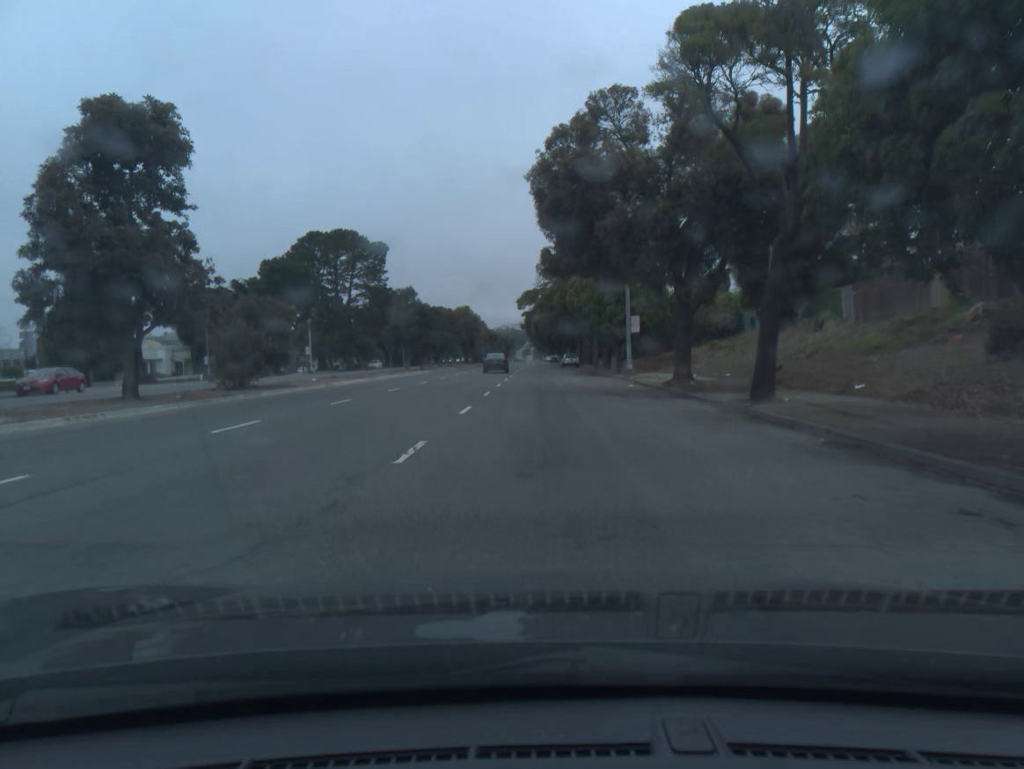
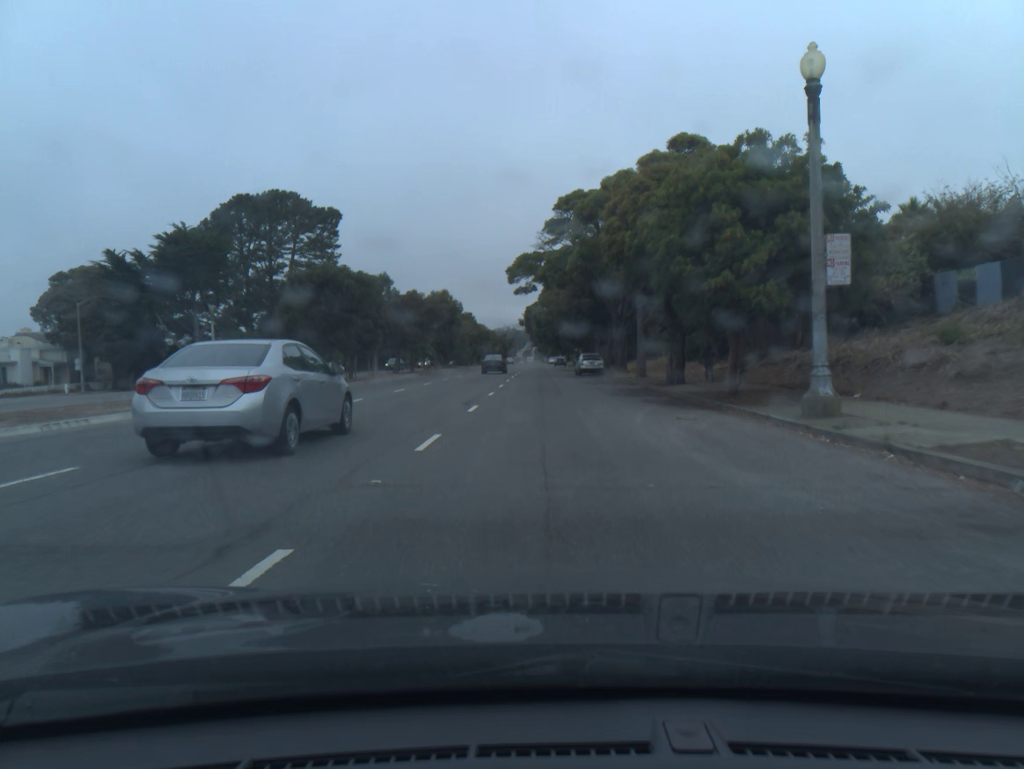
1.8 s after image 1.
(+0.1, +28.1) m; 0°
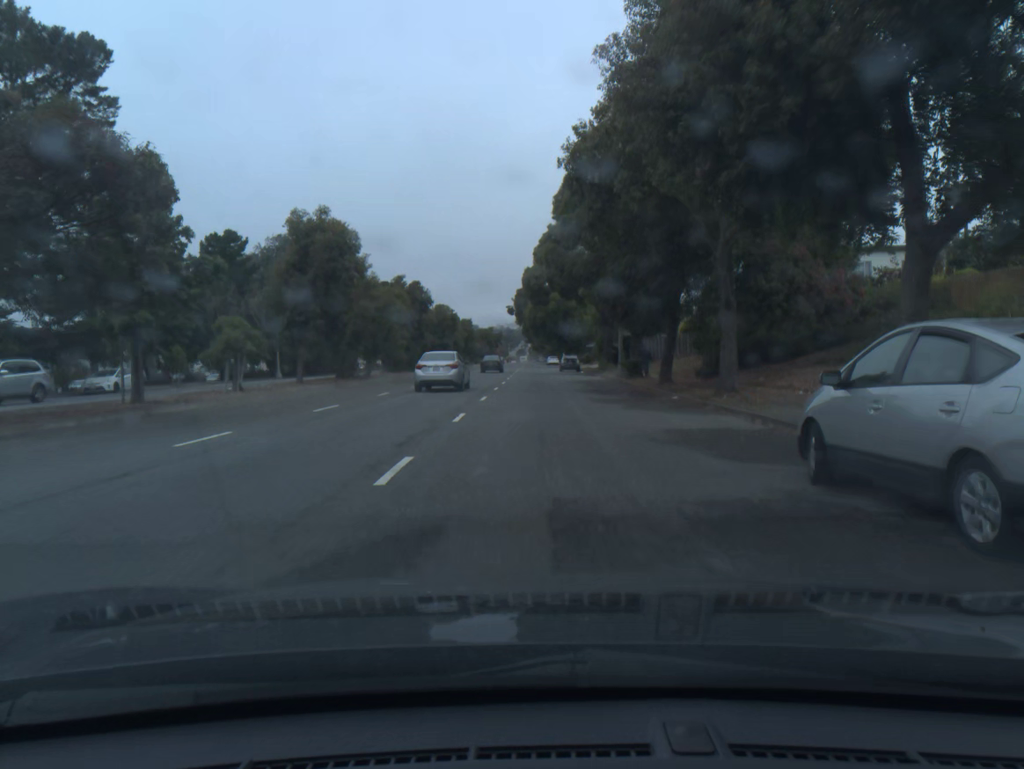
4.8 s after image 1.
(0.0, +47.3) m; 0°
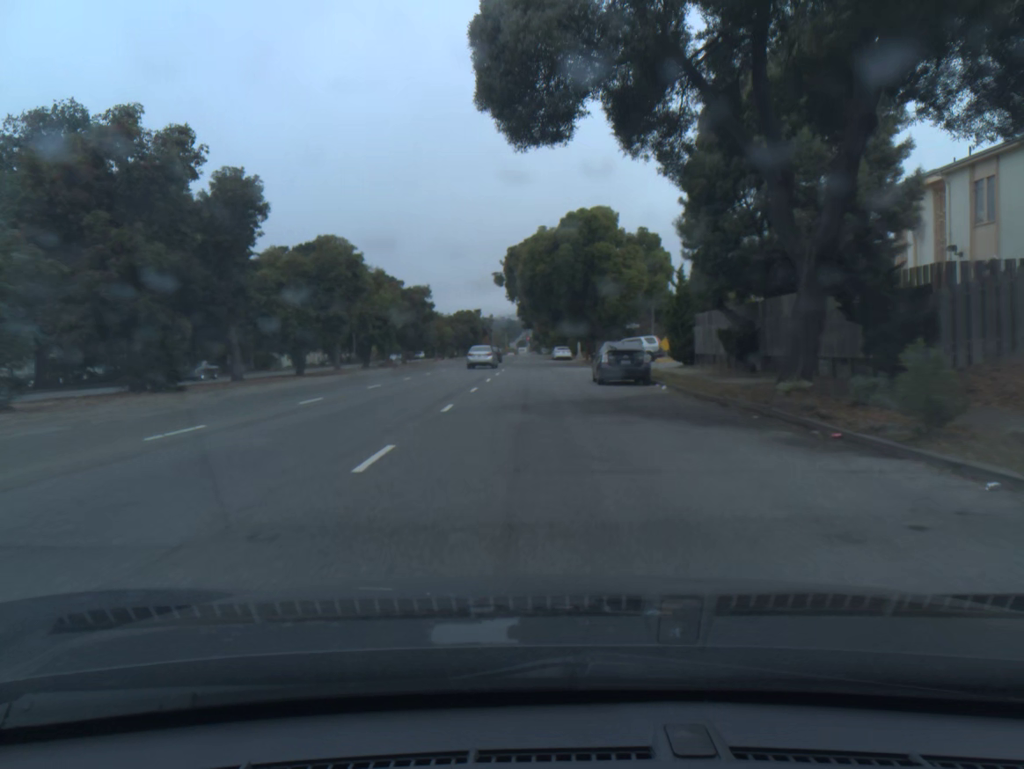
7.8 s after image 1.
(+0.1, +43.9) m; 0°
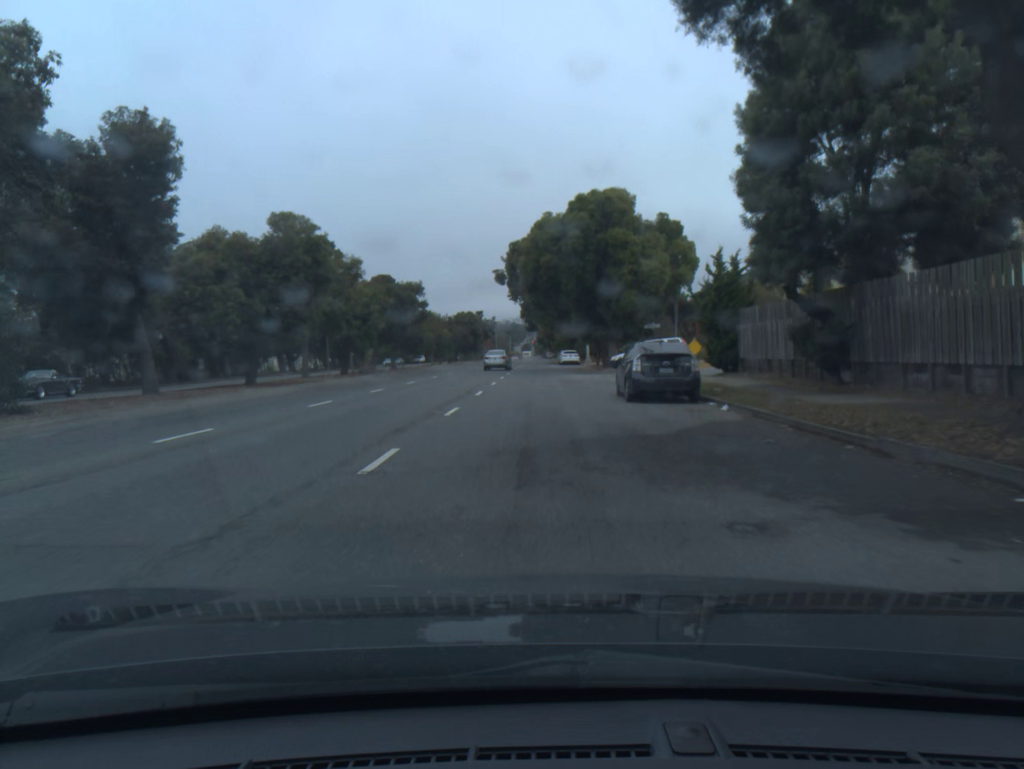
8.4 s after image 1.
(0.0, +7.4) m; 0°
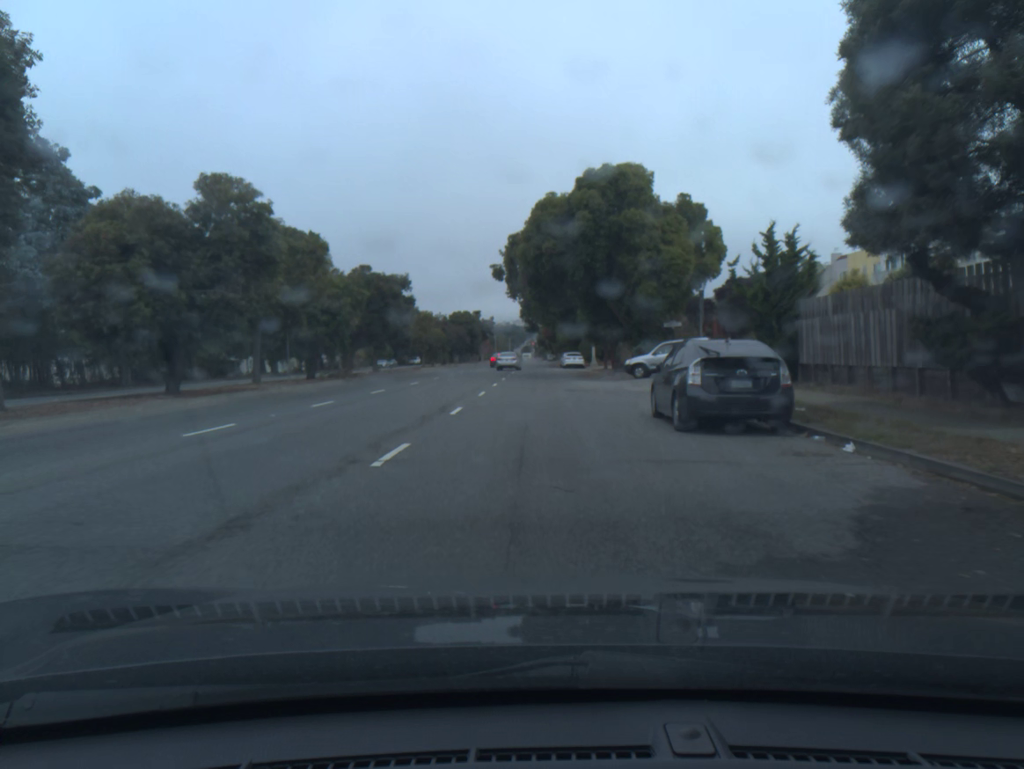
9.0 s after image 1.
(0.0, +6.8) m; 0°
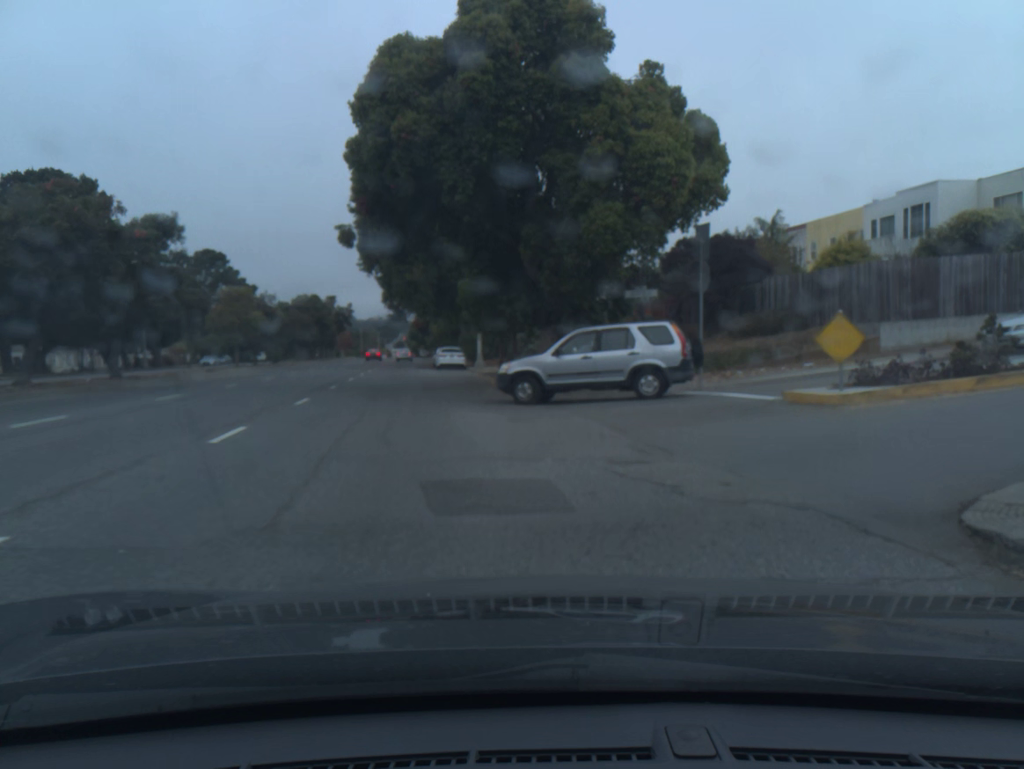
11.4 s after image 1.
(+0.8, +20.2) m; +12°
